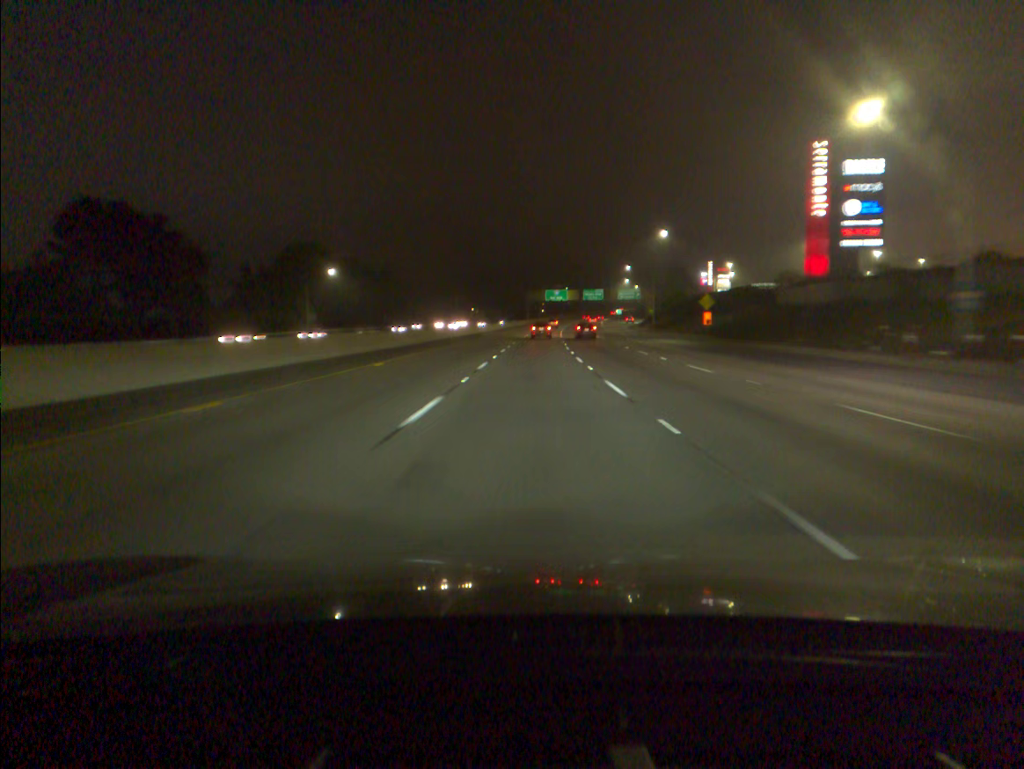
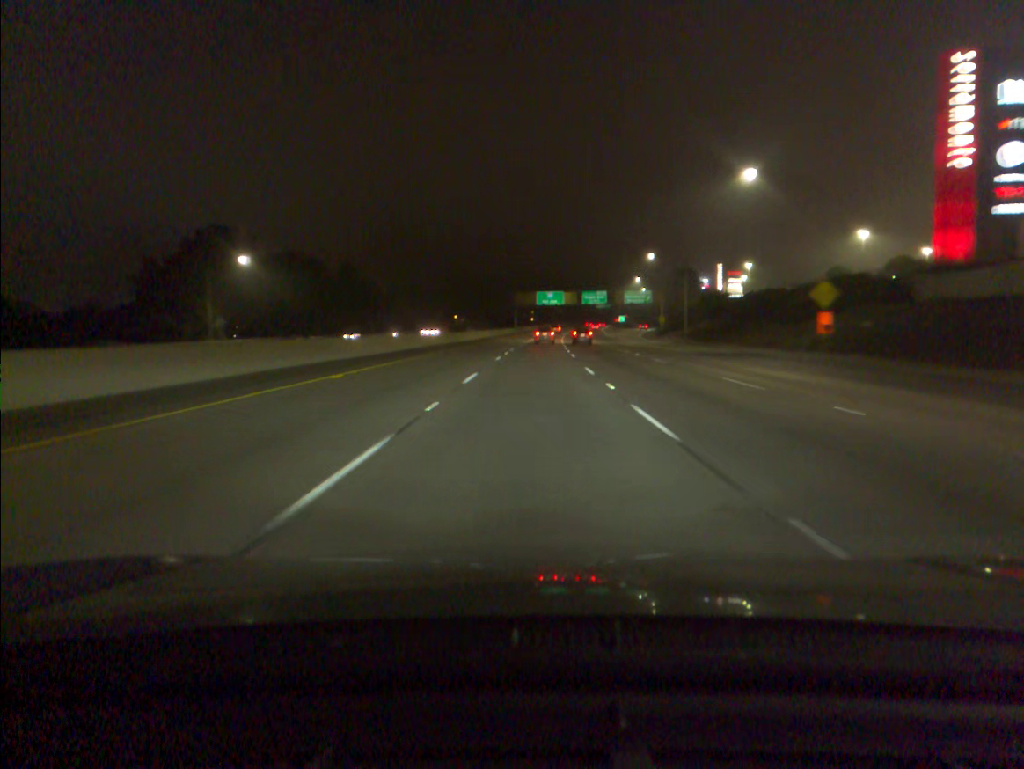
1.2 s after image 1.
(+0.2, +35.0) m; +1°
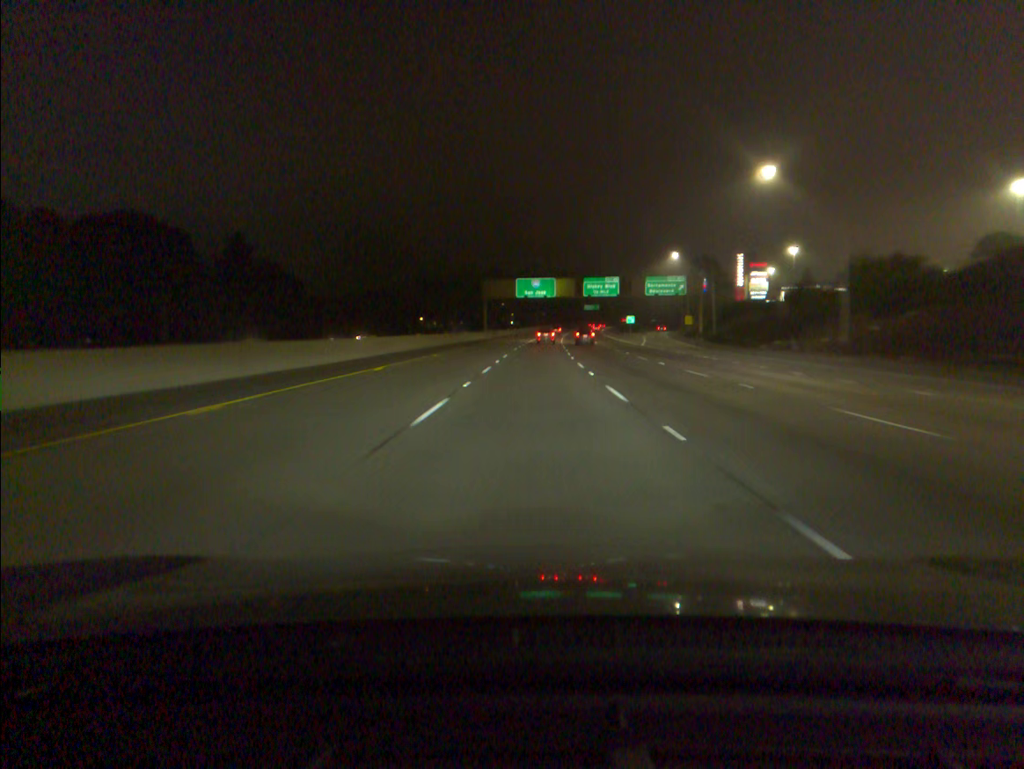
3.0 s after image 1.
(+0.6, +52.5) m; +1°
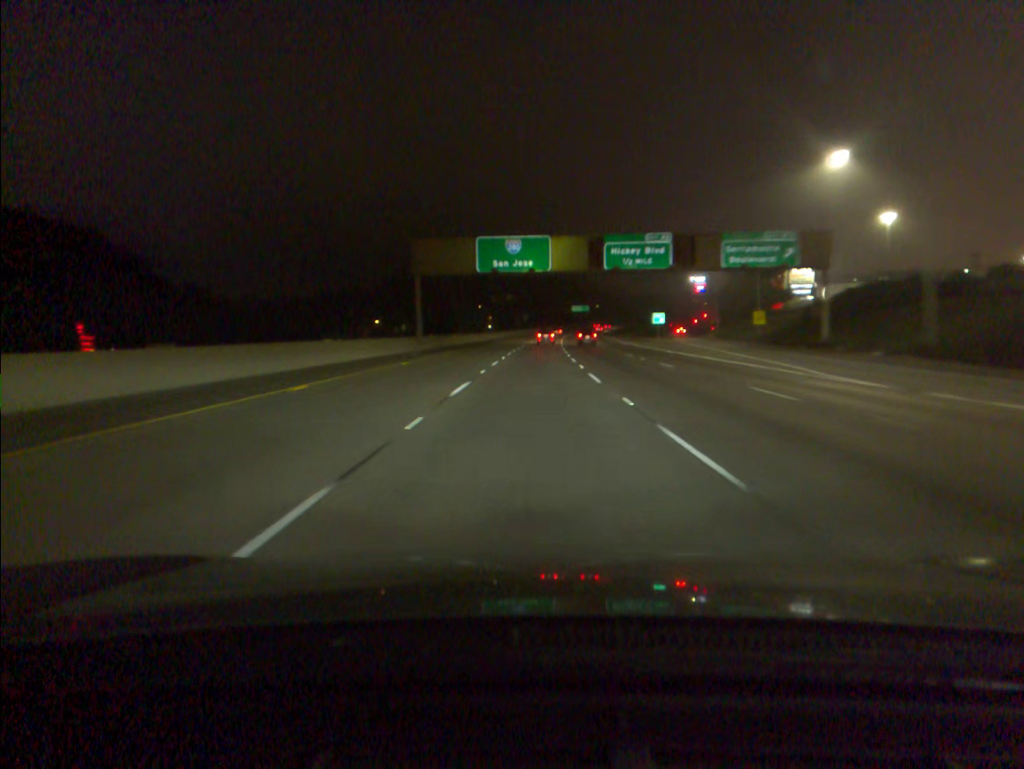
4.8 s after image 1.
(+0.7, +52.7) m; +1°
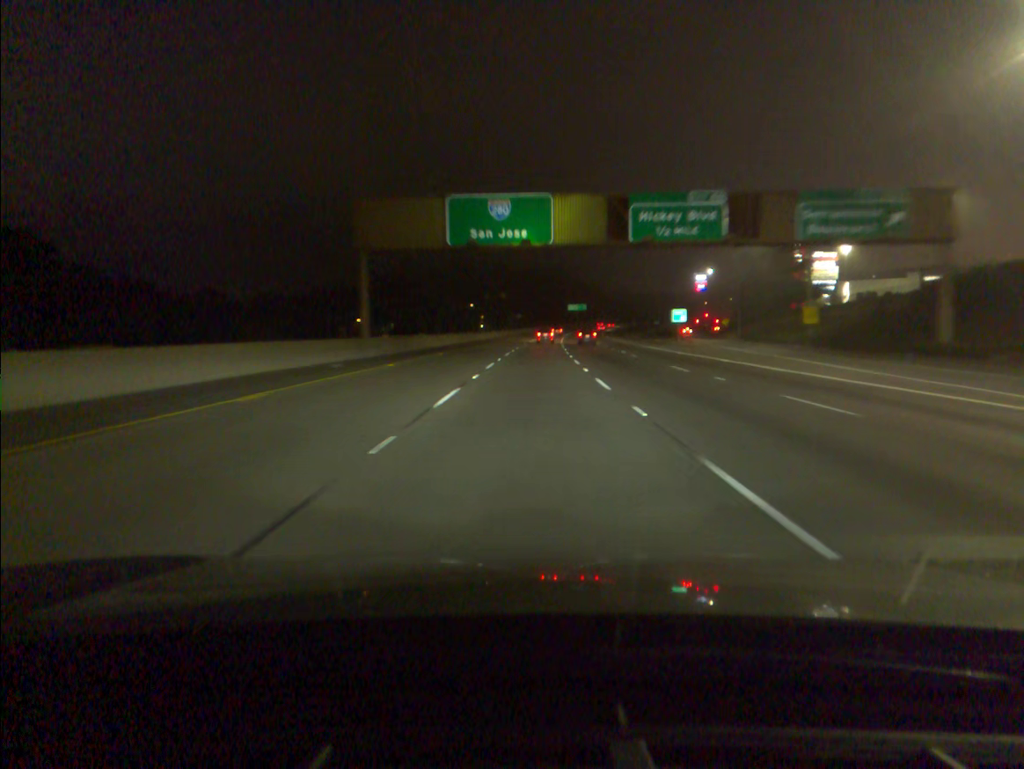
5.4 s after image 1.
(+0.1, +17.6) m; 0°
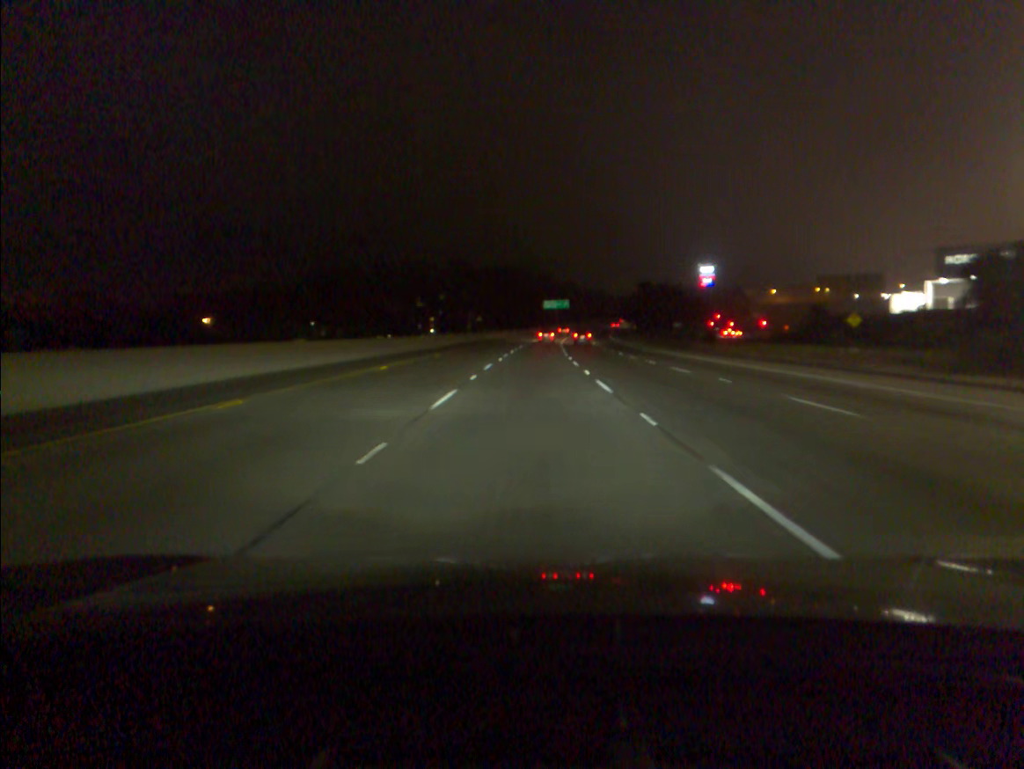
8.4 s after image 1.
(+1.9, +88.5) m; +2°
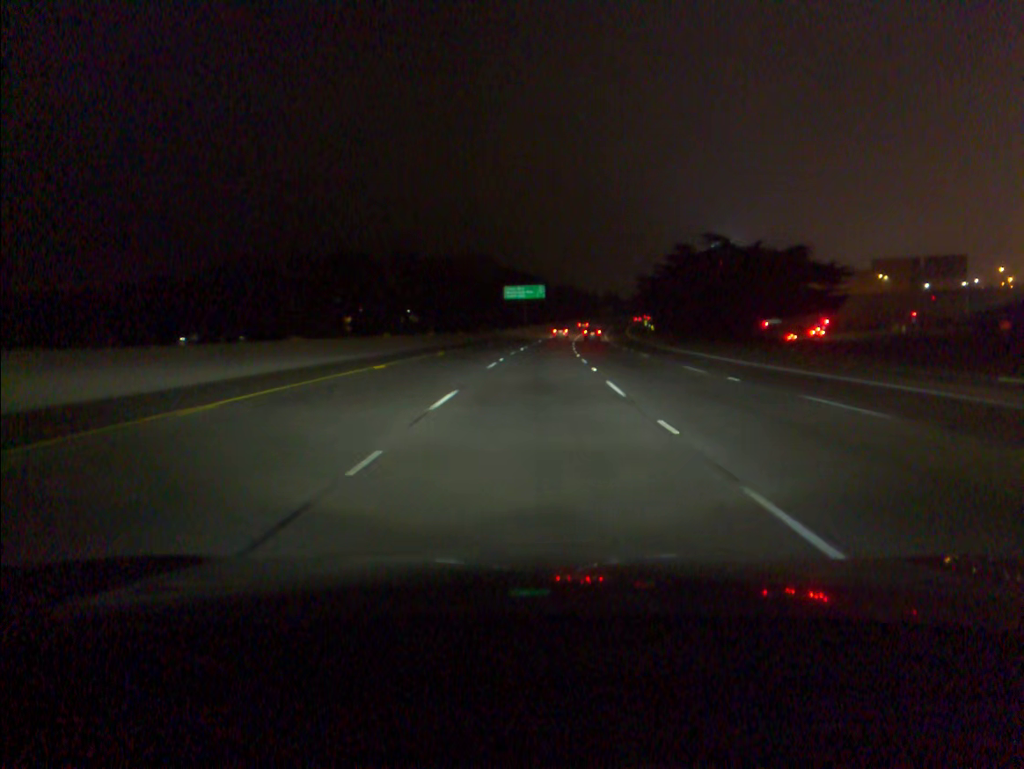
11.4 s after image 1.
(+1.8, +88.7) m; +3°
